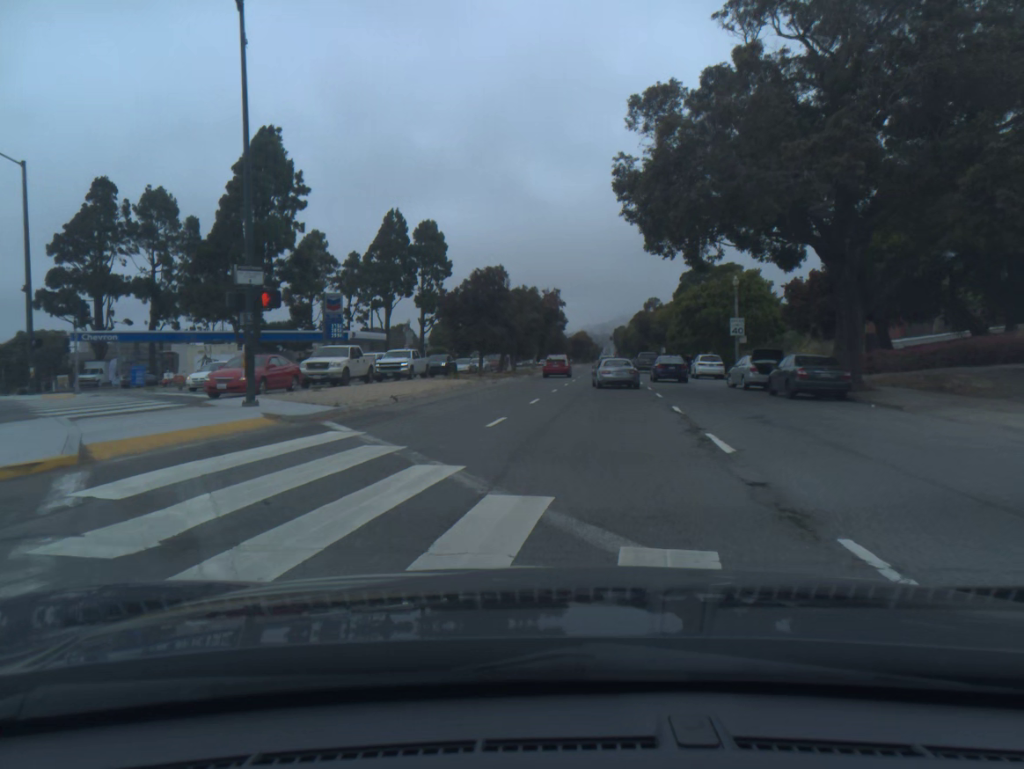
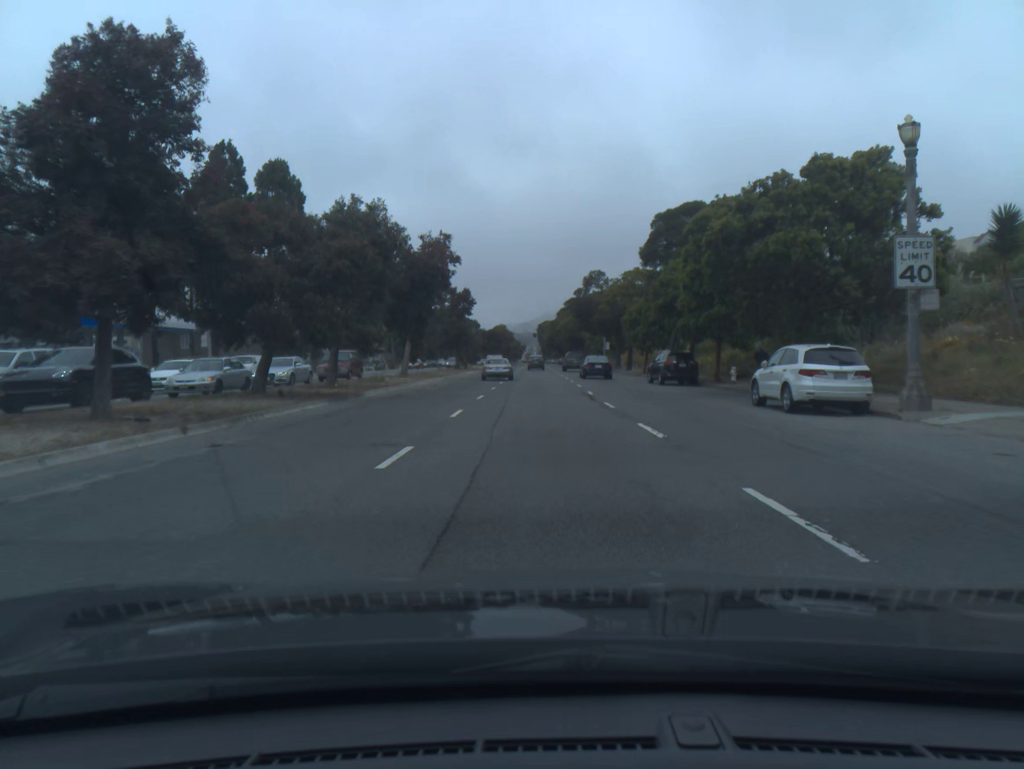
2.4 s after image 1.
(+2.4, +34.3) m; +5°
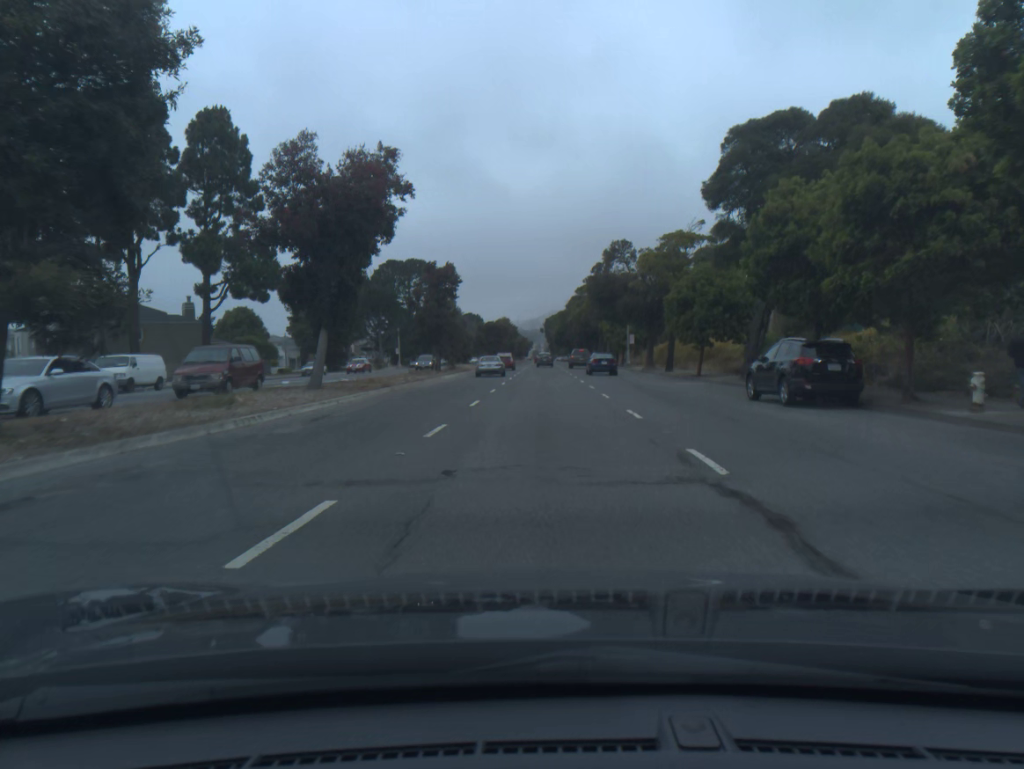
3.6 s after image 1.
(-0.1, +18.7) m; -1°
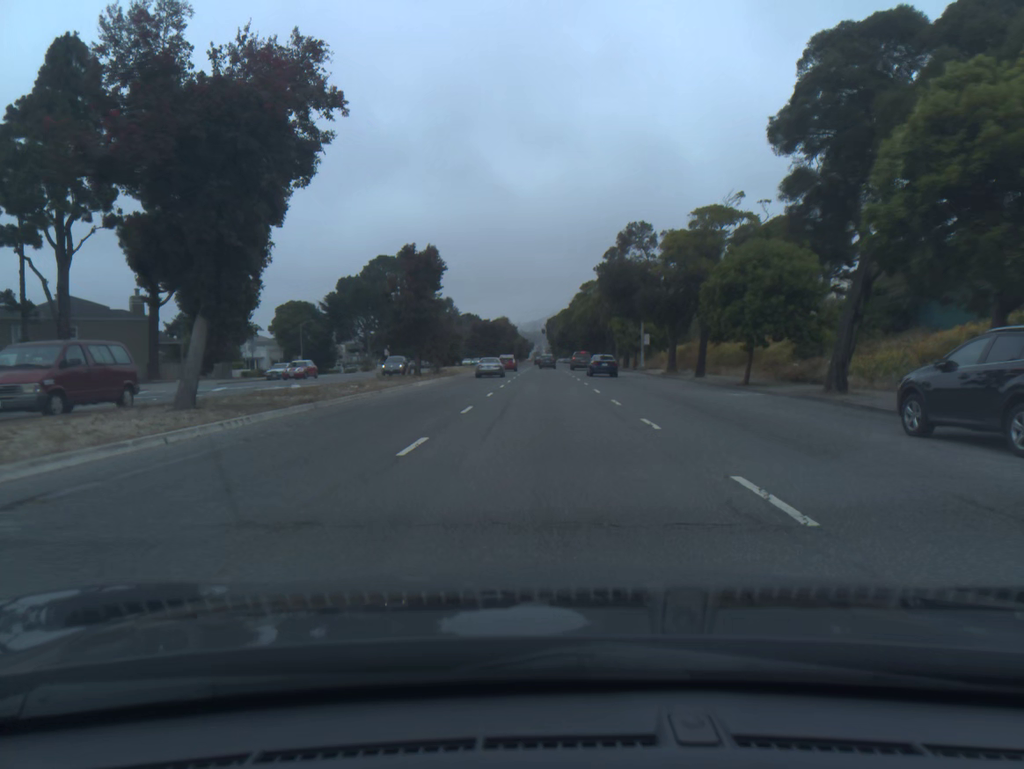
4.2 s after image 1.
(0.0, +9.7) m; 0°
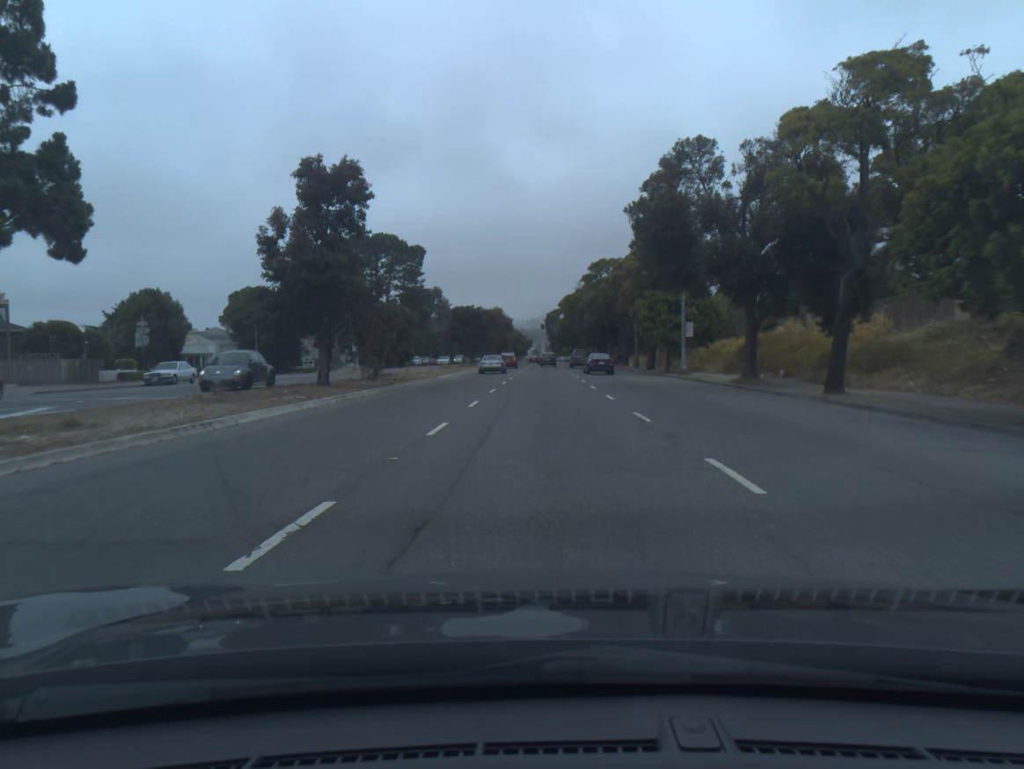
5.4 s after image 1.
(0.0, +20.1) m; 0°
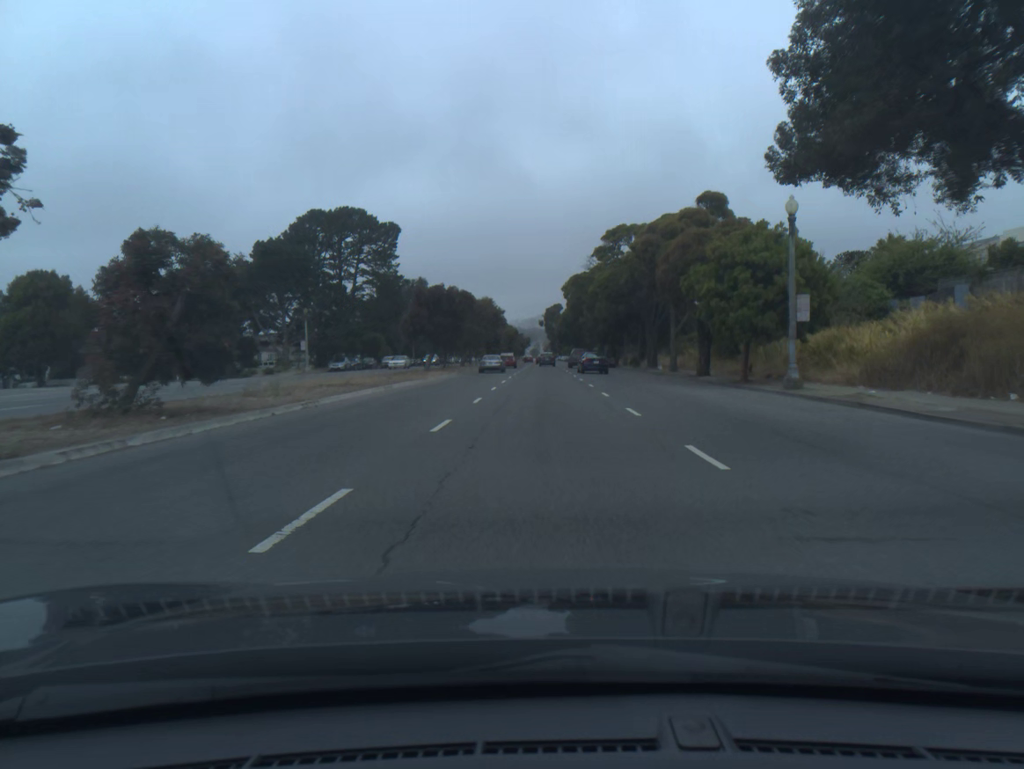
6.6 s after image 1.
(0.0, +21.0) m; 0°
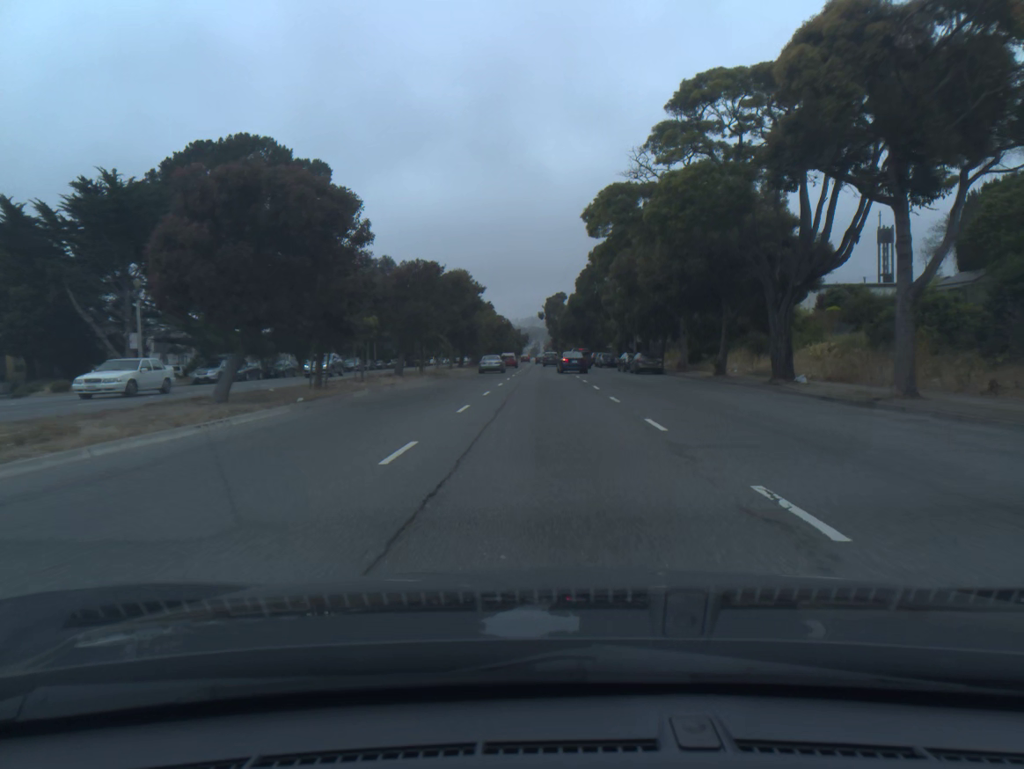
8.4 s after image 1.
(0.0, +32.9) m; 0°
